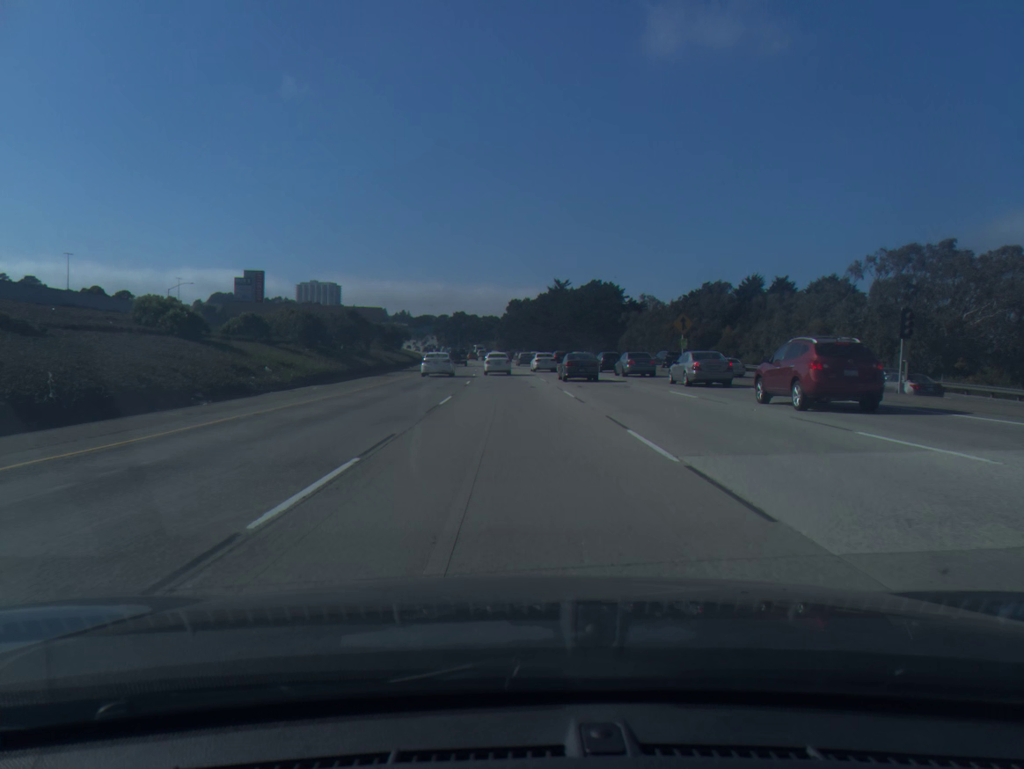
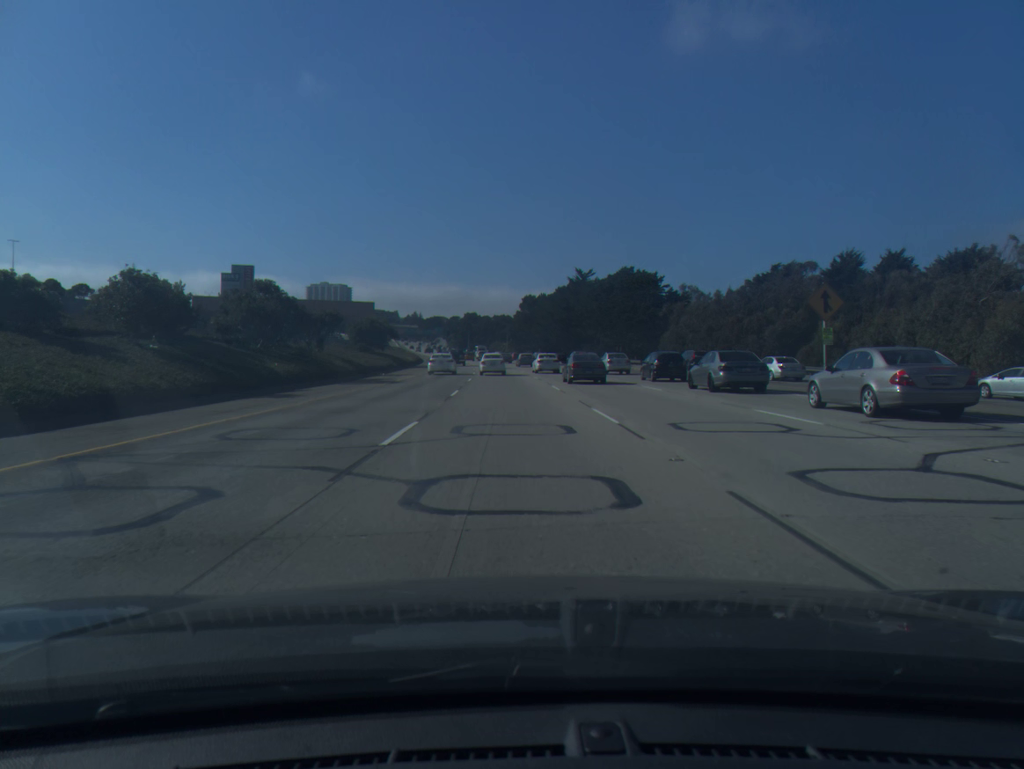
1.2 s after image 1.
(-0.2, +24.0) m; -1°
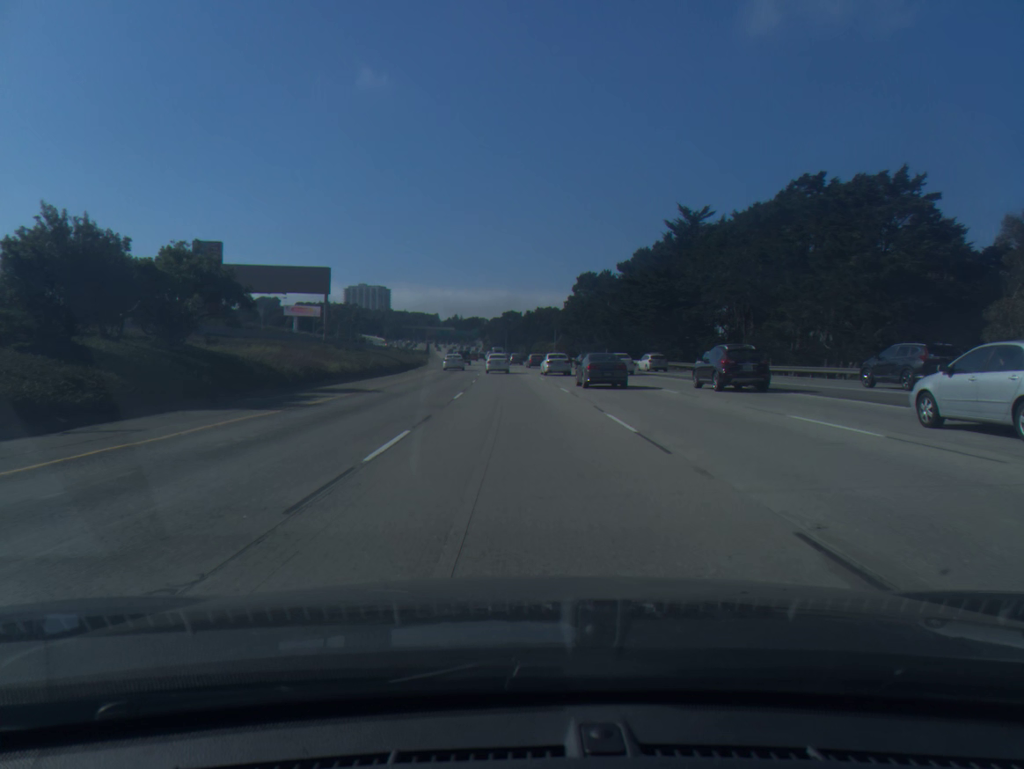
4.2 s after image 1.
(-1.5, +60.3) m; -3°
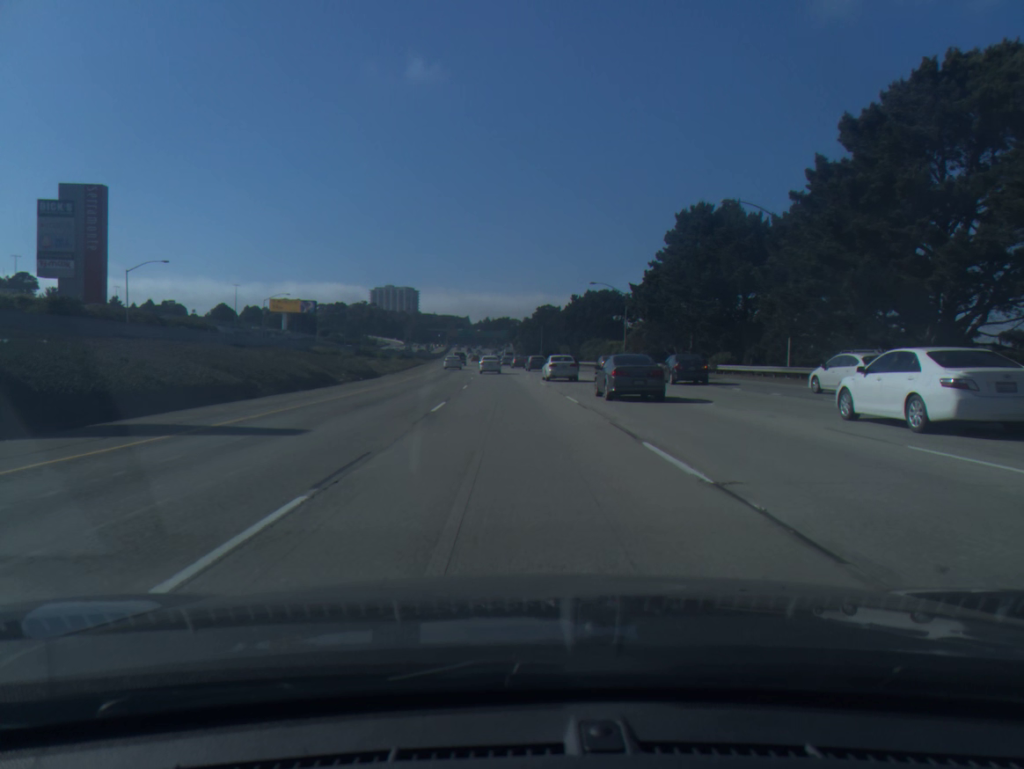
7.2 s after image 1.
(-1.3, +63.3) m; -3°
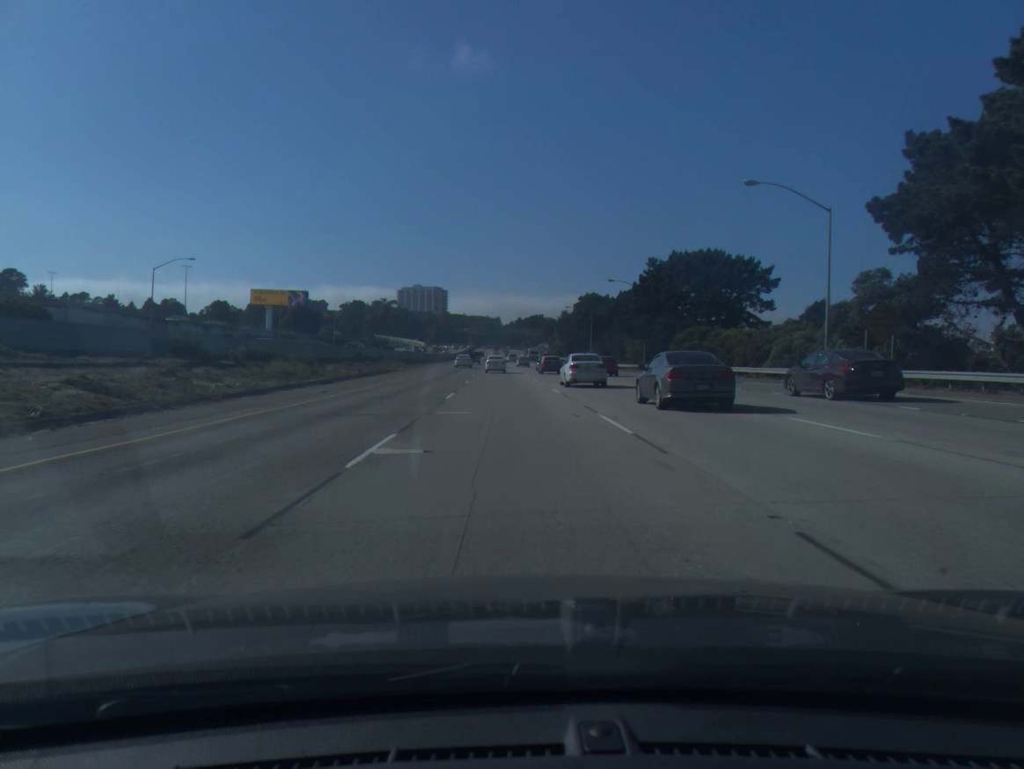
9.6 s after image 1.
(-1.2, +53.4) m; -2°
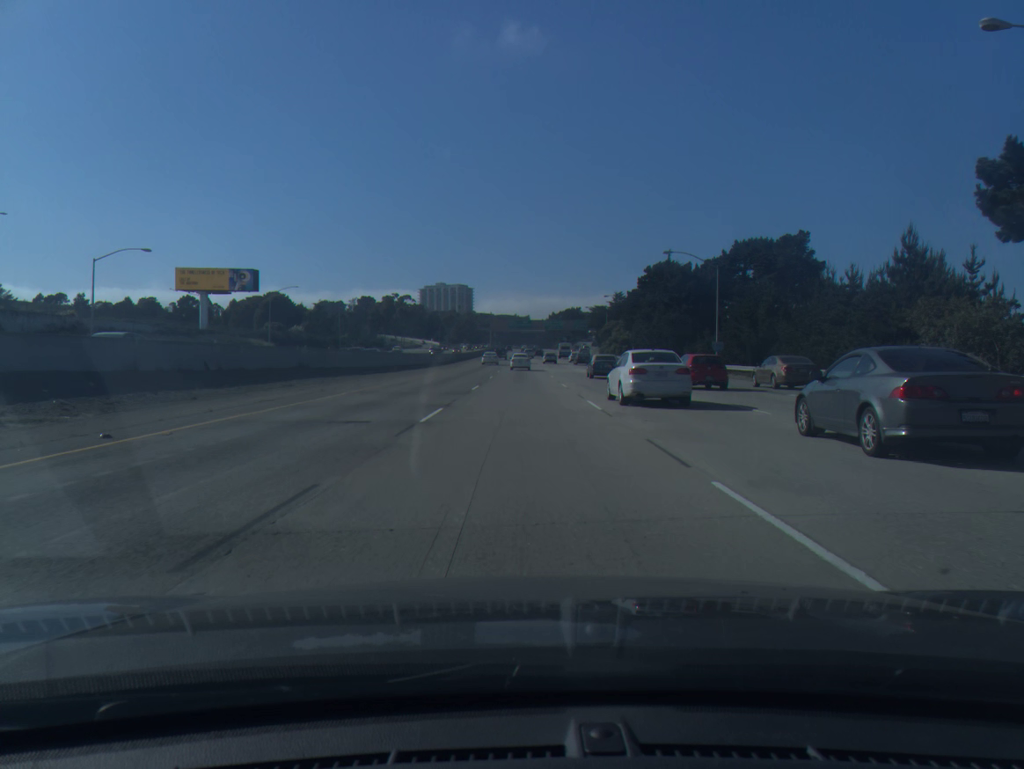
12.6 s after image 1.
(-1.6, +67.2) m; -2°
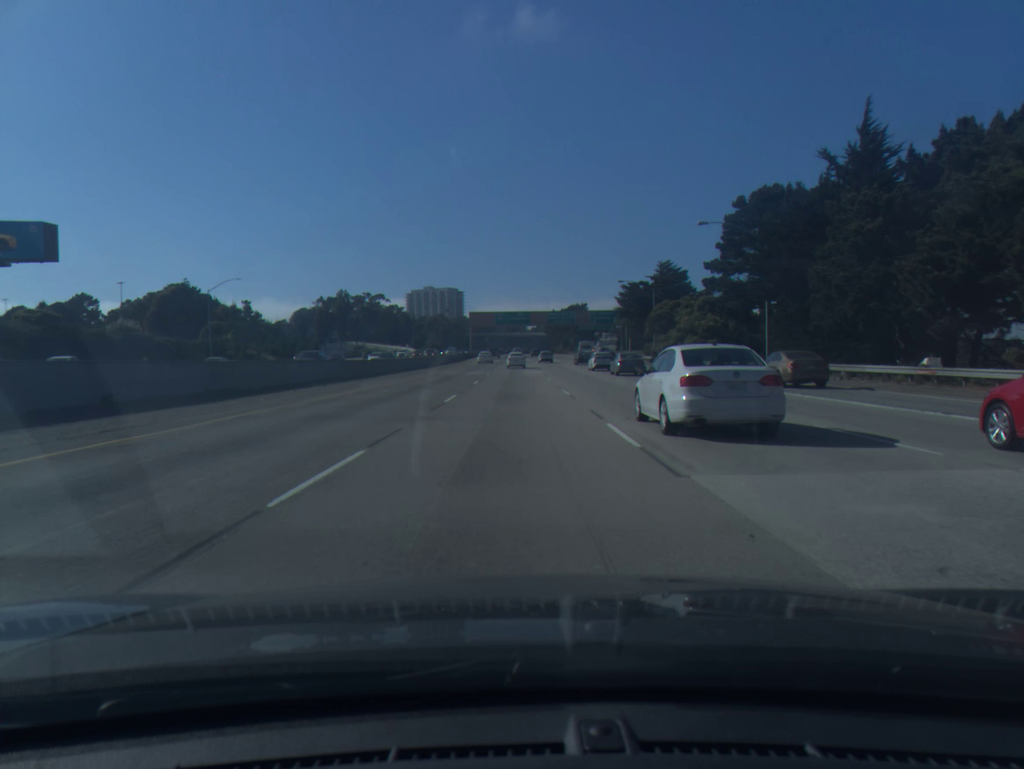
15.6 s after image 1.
(+0.6, +66.2) m; 0°
